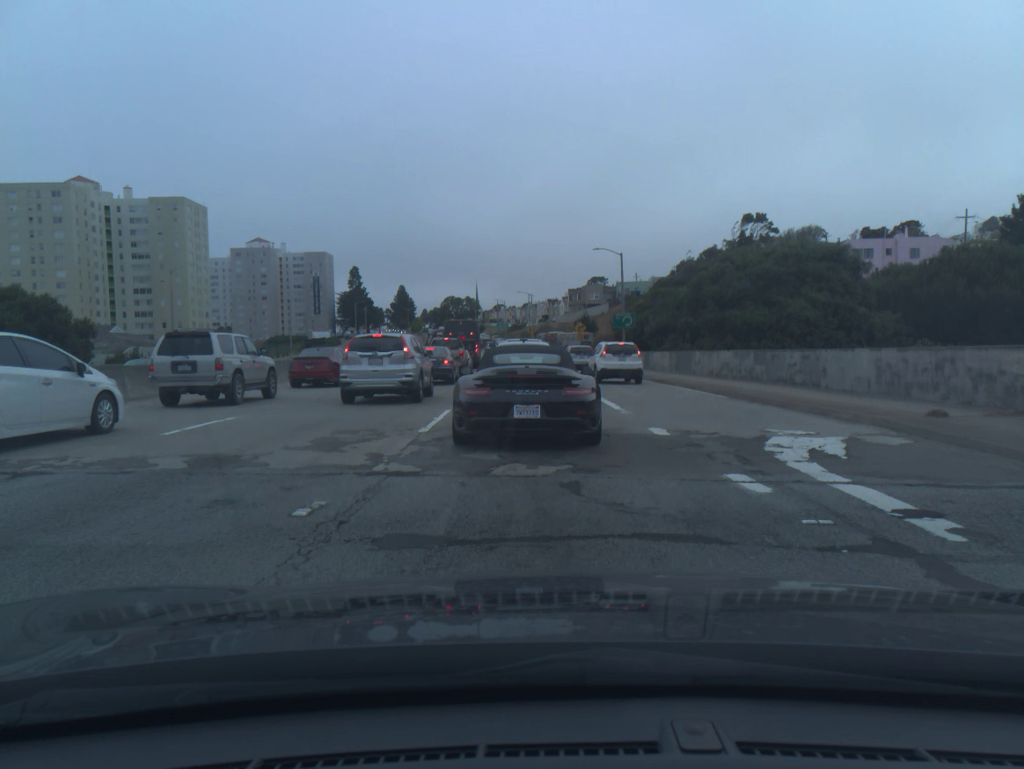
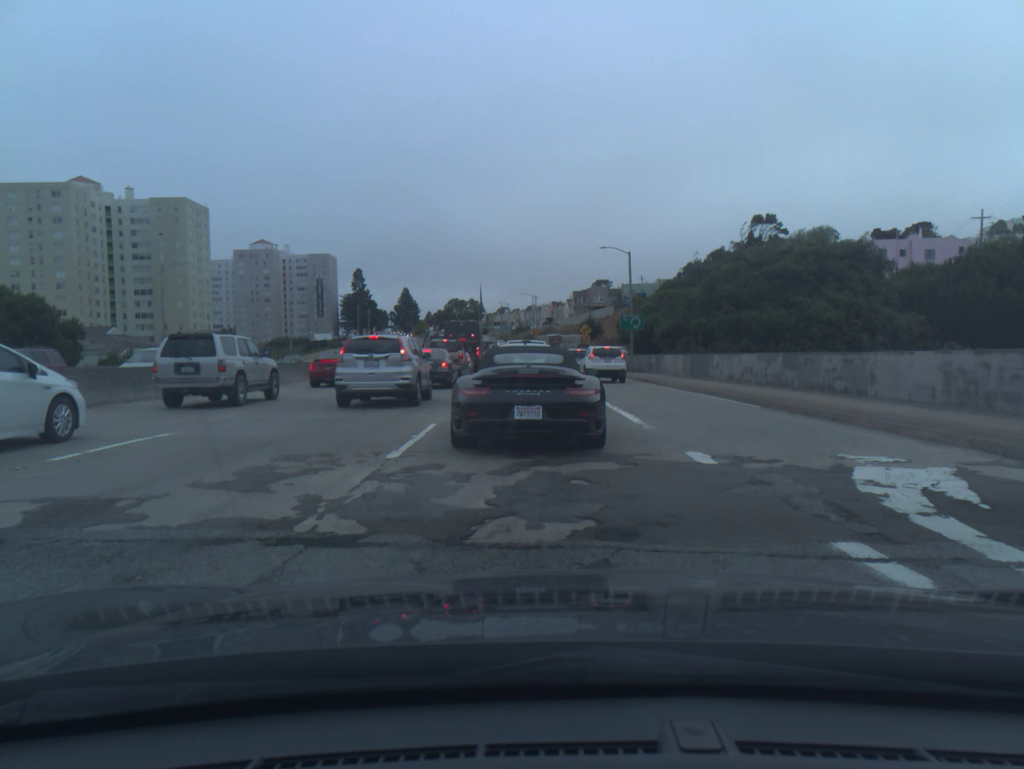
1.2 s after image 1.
(0.0, +2.8) m; +1°
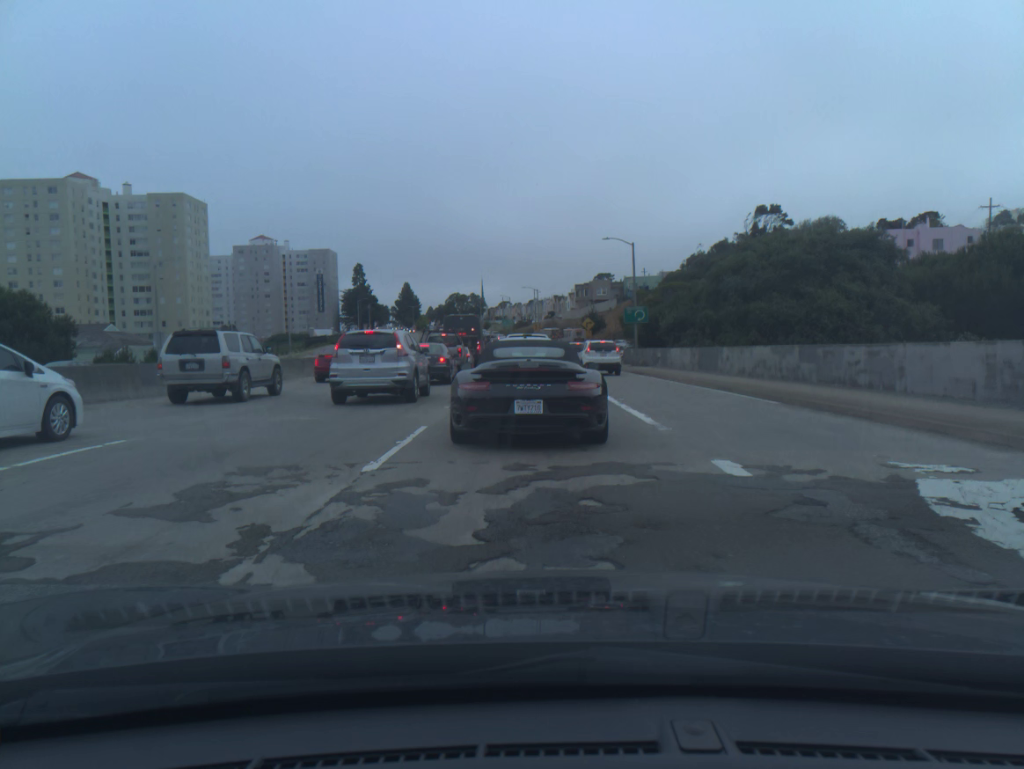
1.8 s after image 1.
(0.0, +1.3) m; +1°
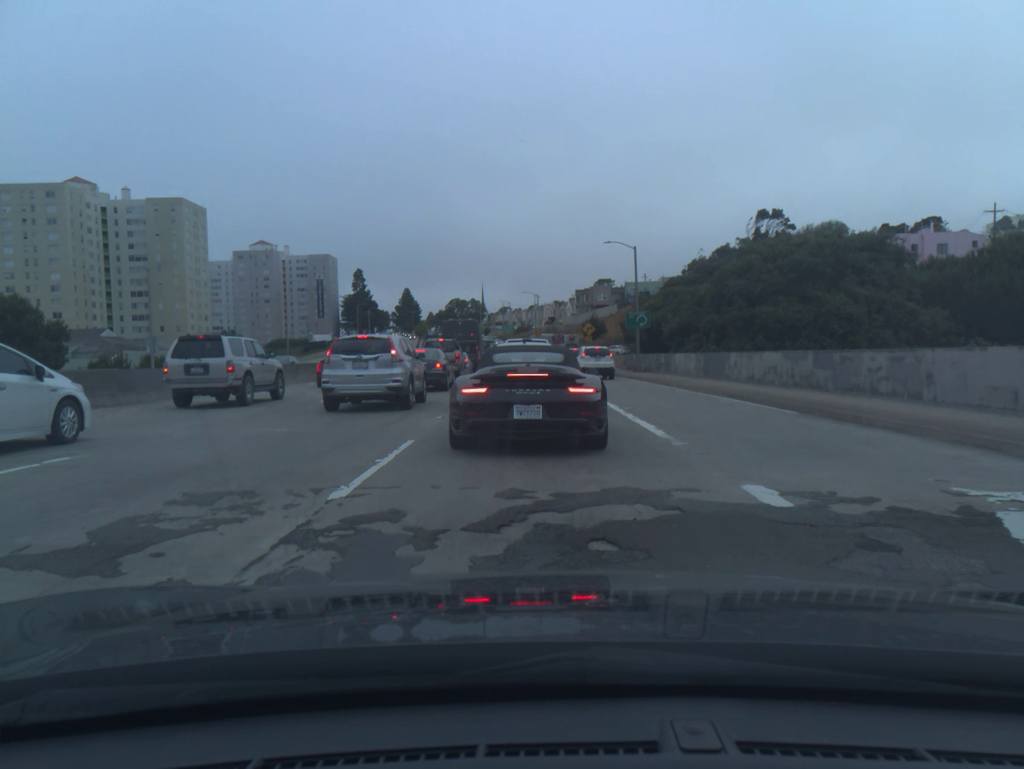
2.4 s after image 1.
(0.0, +1.2) m; -1°
